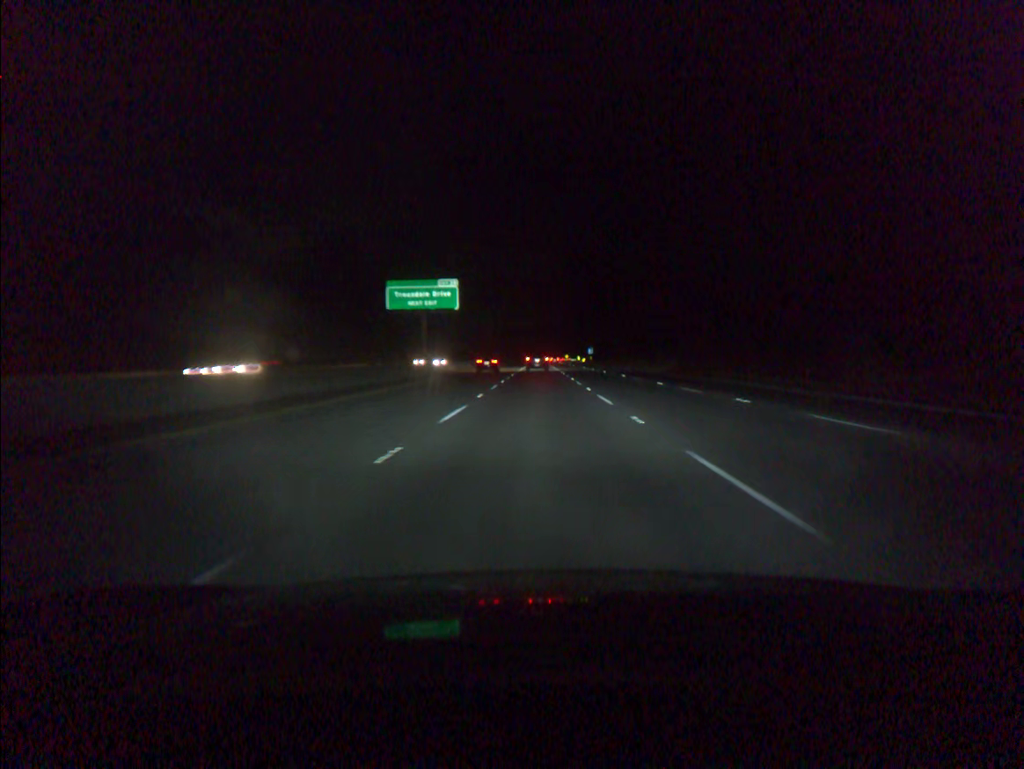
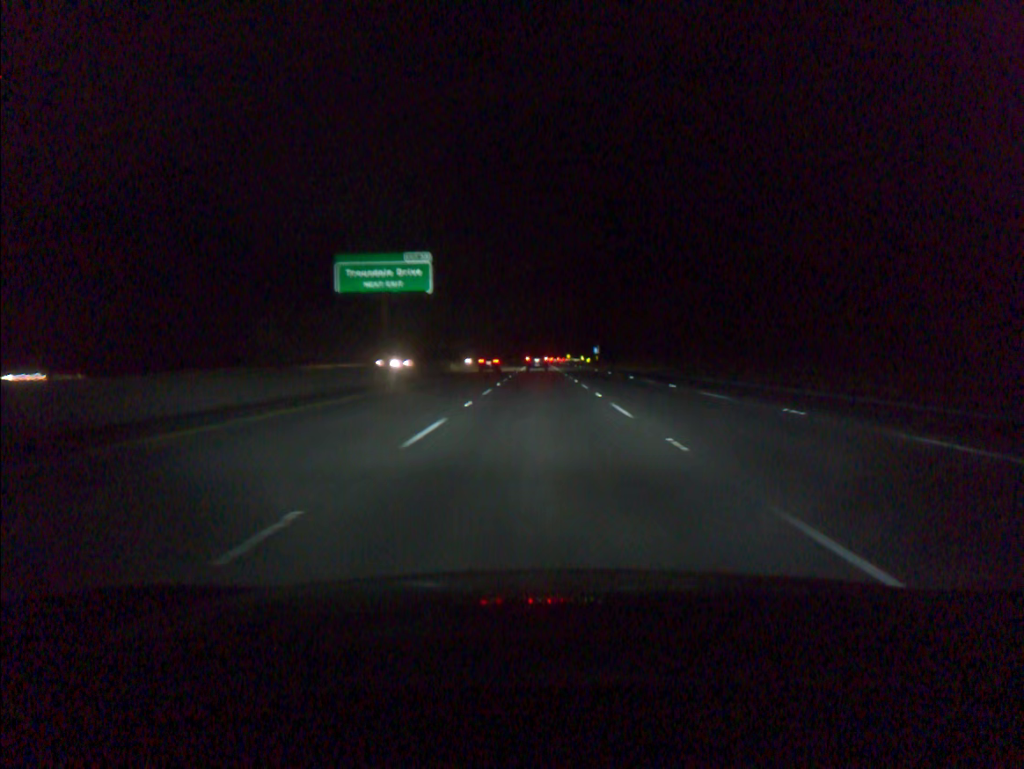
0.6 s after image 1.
(0.0, +18.8) m; 0°
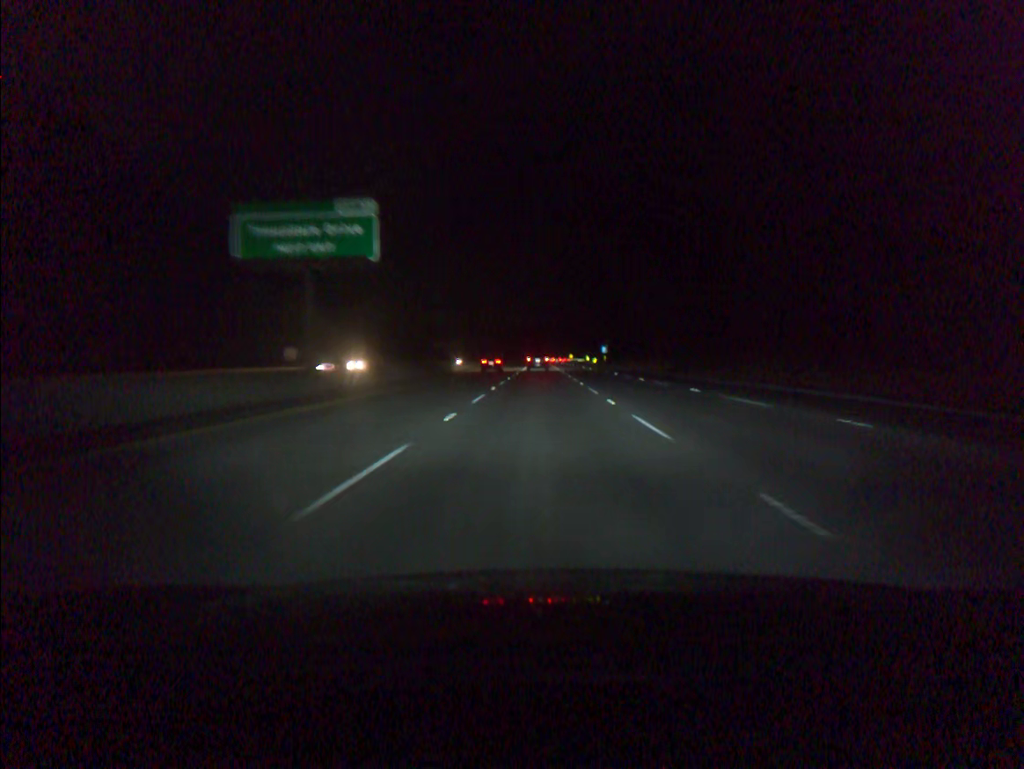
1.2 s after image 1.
(0.0, +18.9) m; 0°
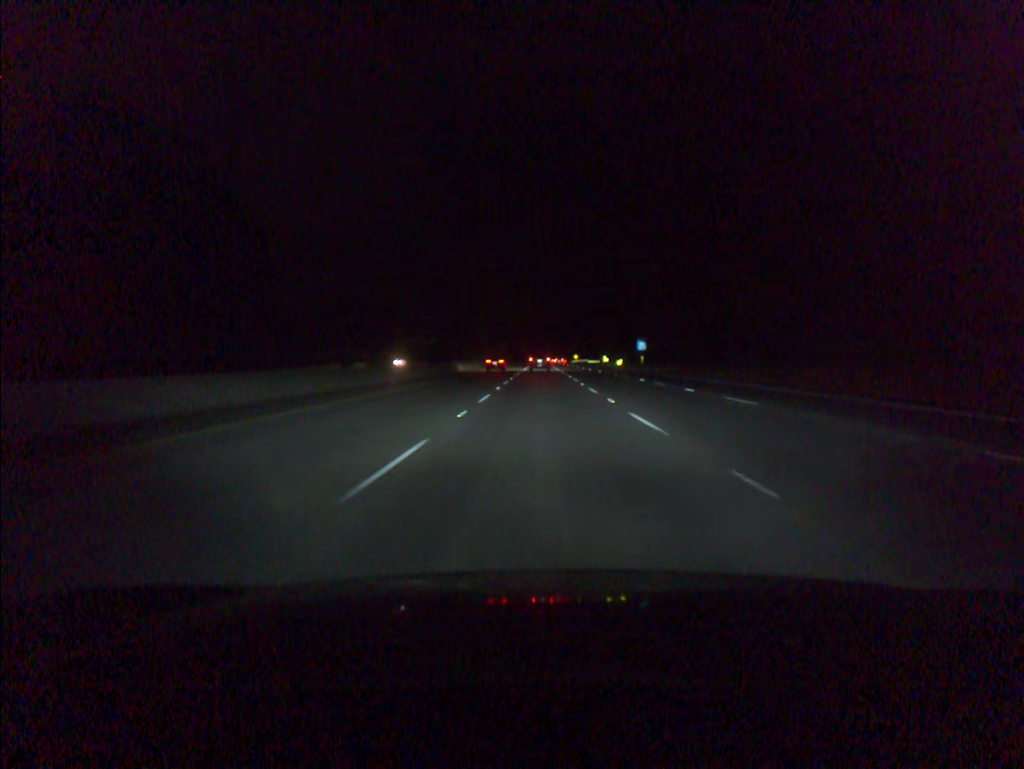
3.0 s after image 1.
(-0.1, +57.2) m; 0°
